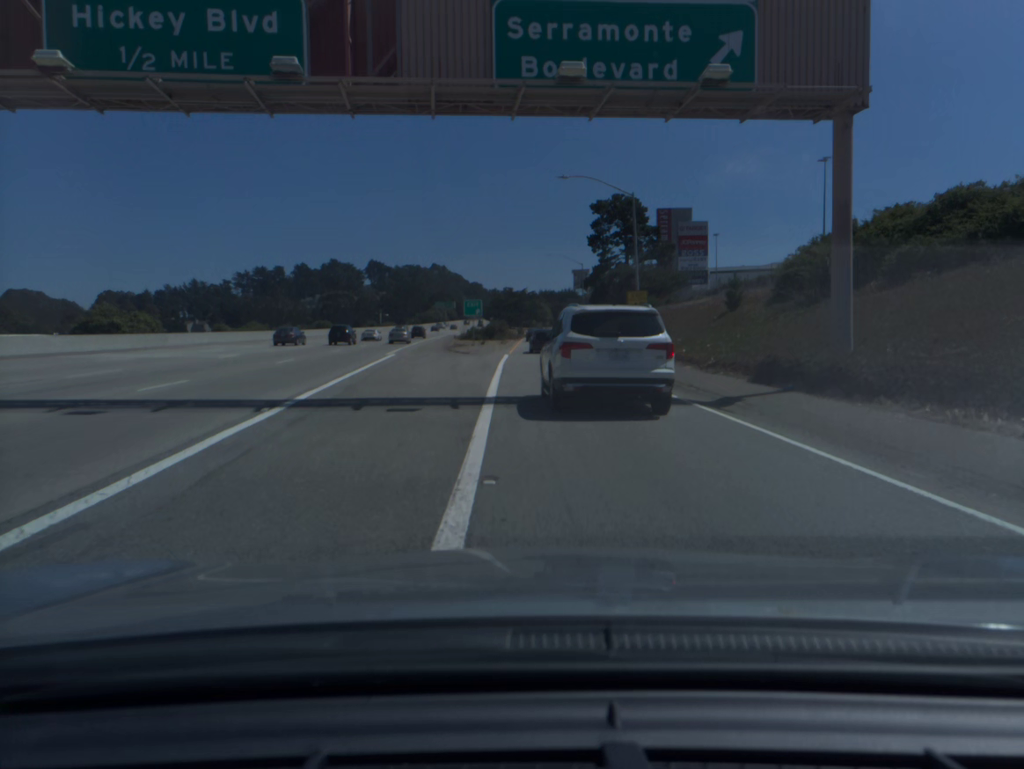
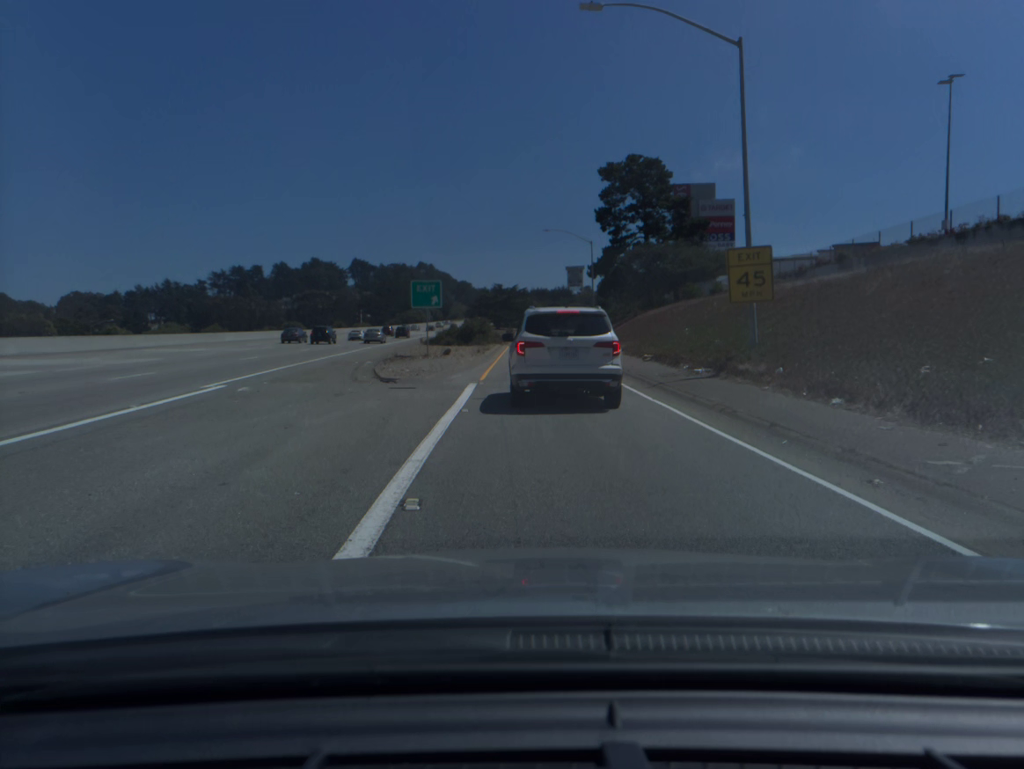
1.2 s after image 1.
(+0.2, +24.0) m; +1°
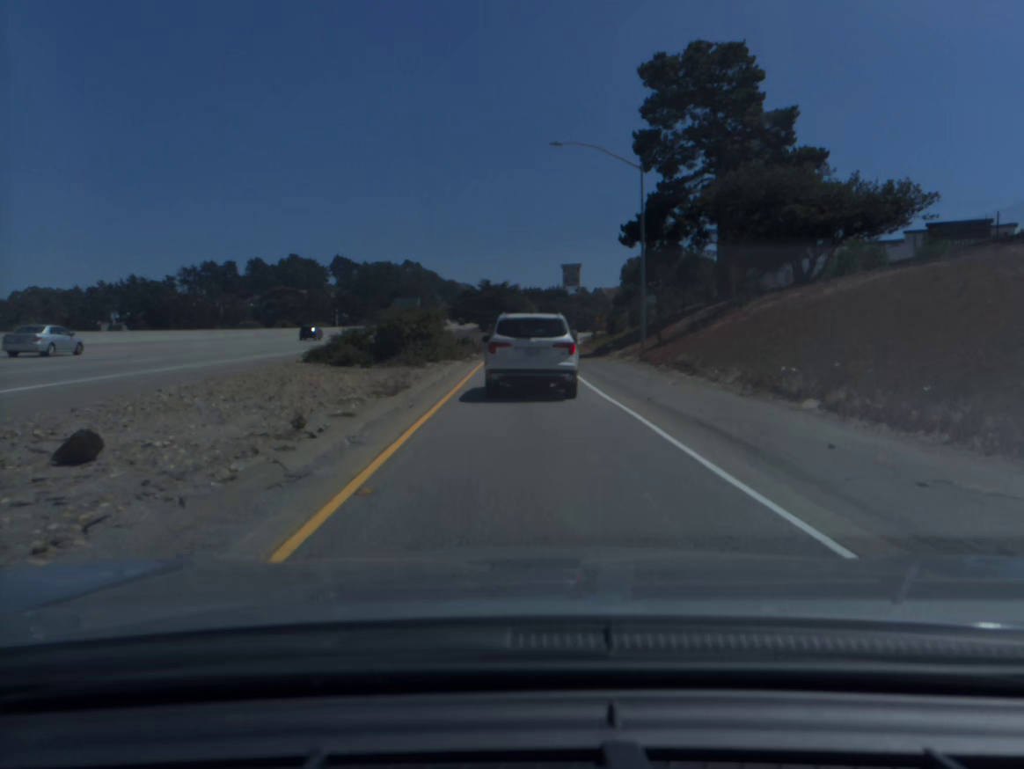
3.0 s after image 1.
(+0.2, +33.6) m; +1°
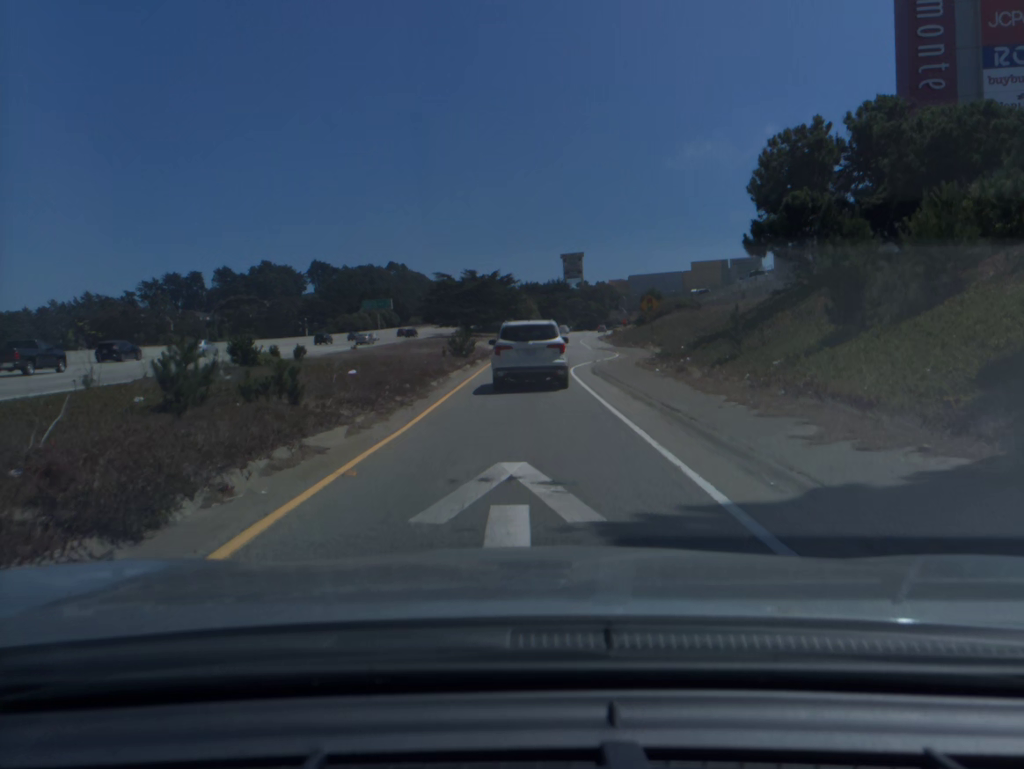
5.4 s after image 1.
(+0.2, +42.4) m; 0°
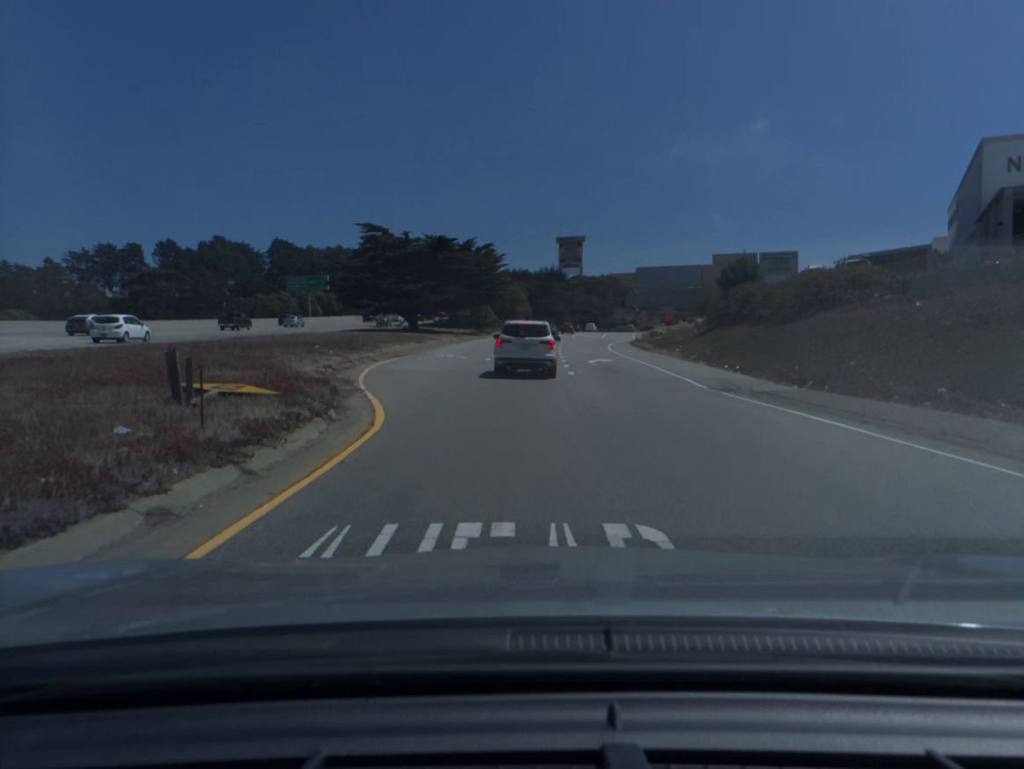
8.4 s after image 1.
(+0.3, +50.5) m; +1°
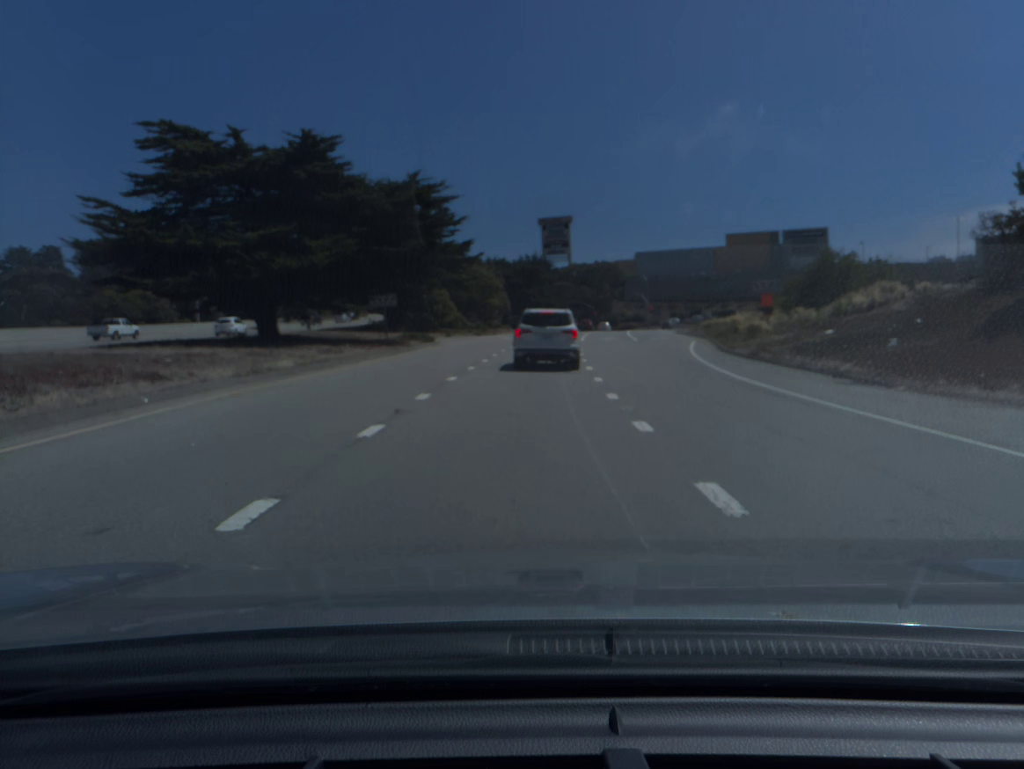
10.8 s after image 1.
(+0.4, +39.7) m; +1°
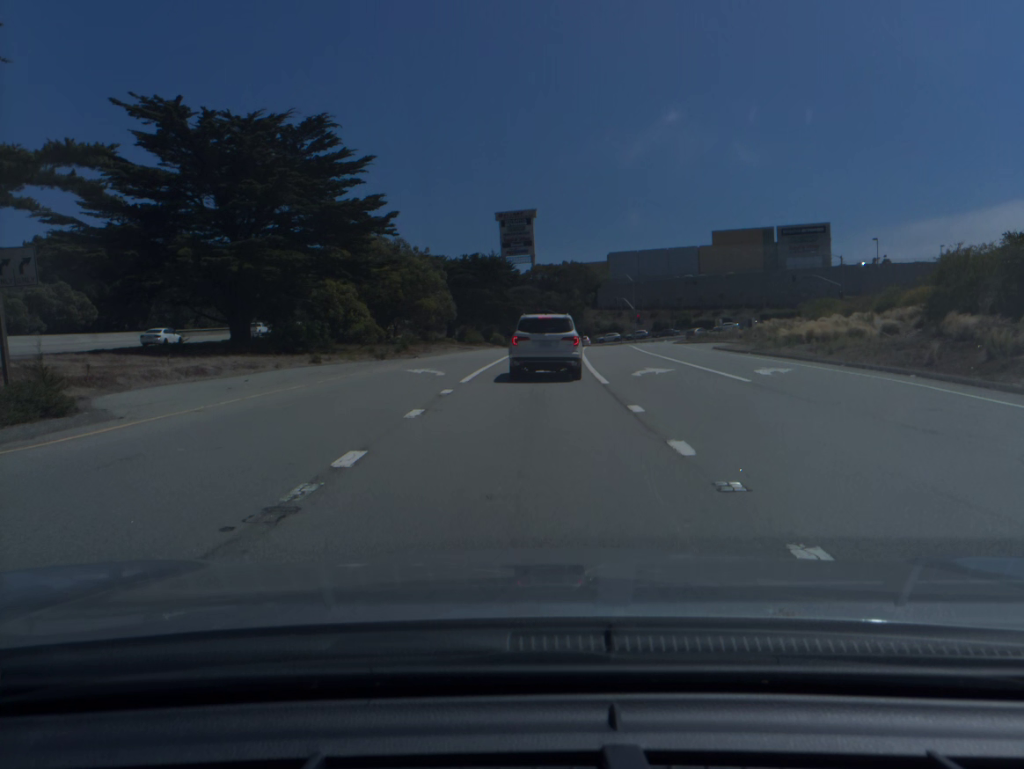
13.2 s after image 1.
(+0.8, +33.9) m; +3°
